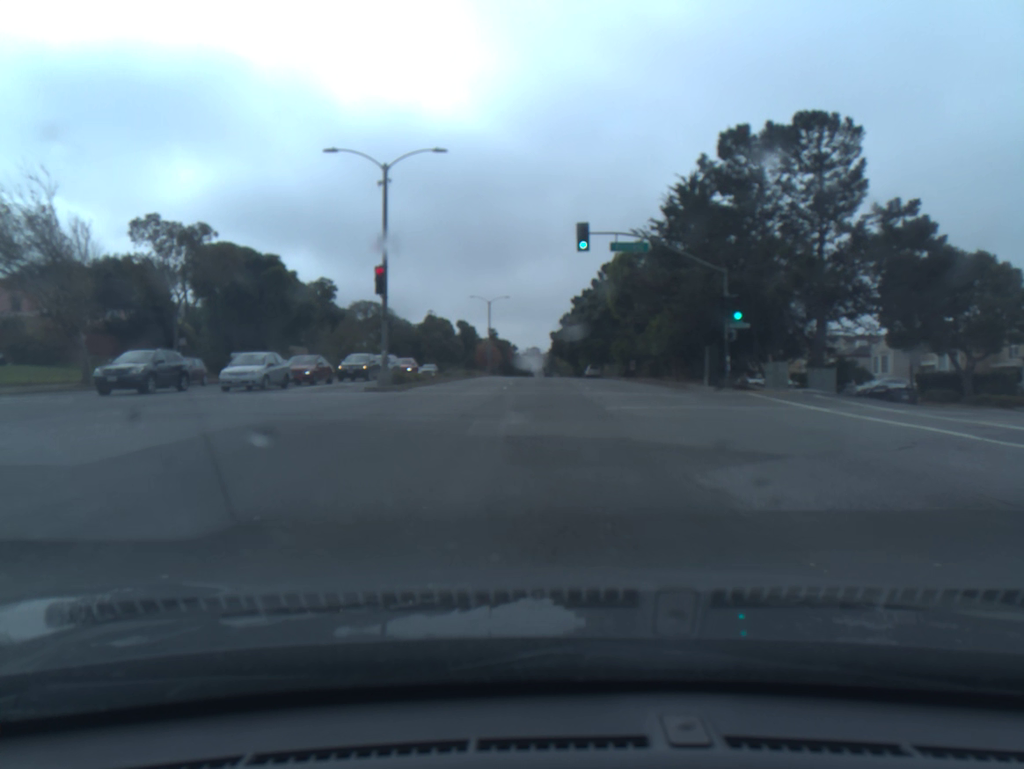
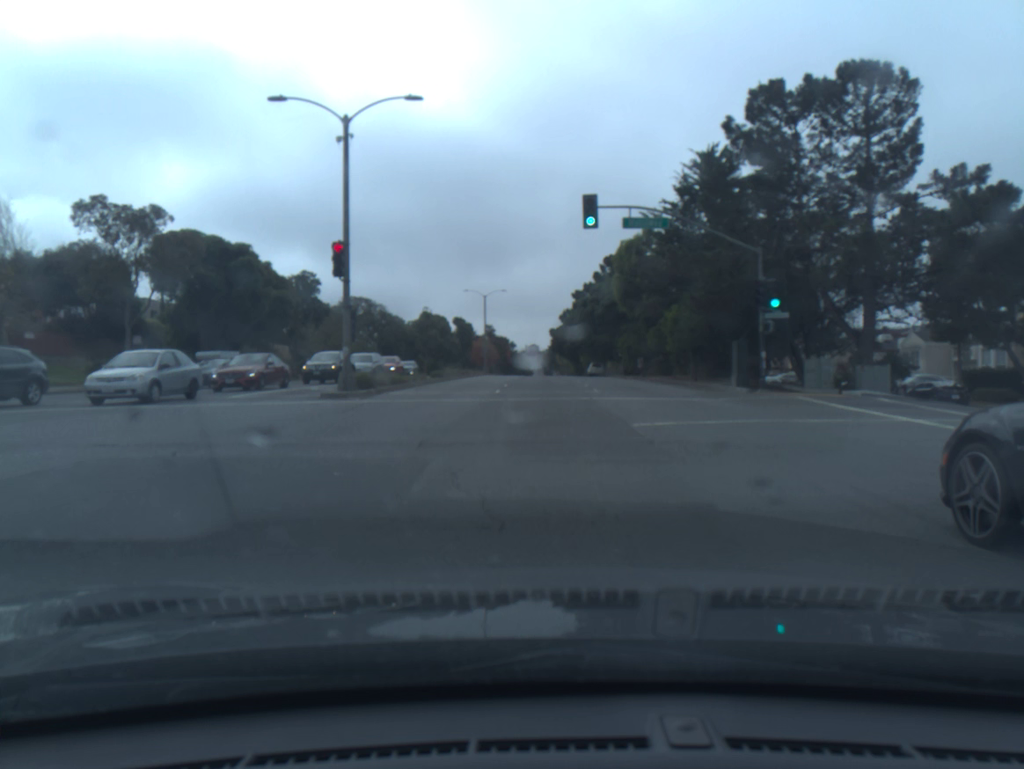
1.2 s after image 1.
(0.0, +5.6) m; +1°
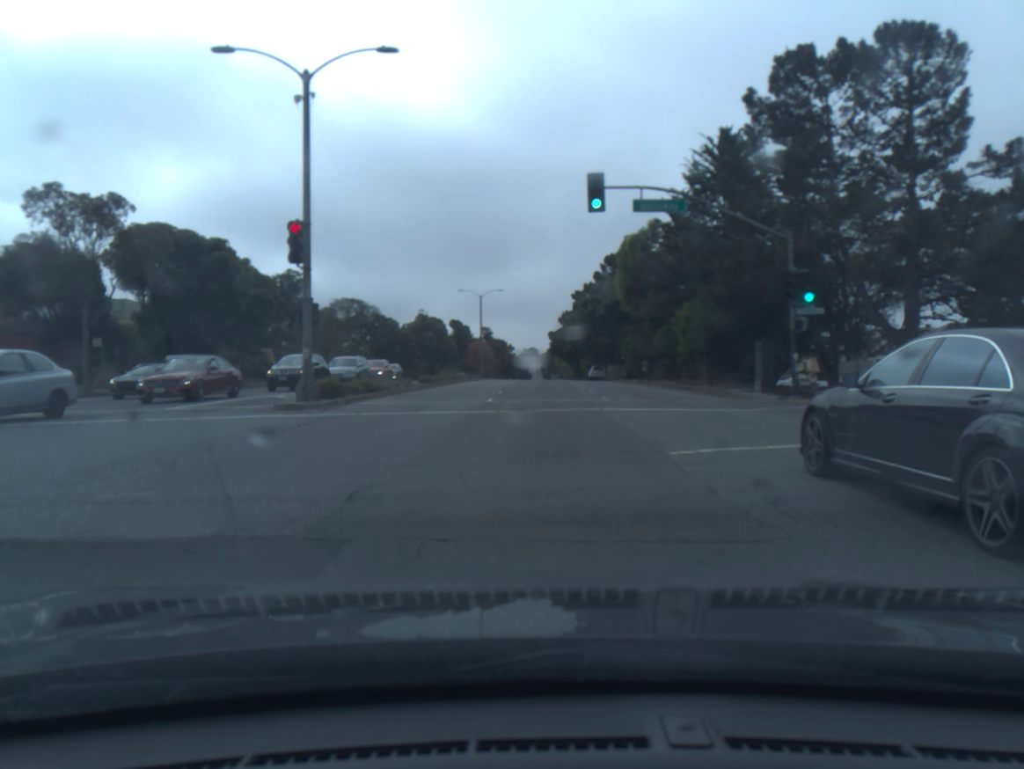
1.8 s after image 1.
(0.0, +3.9) m; 0°
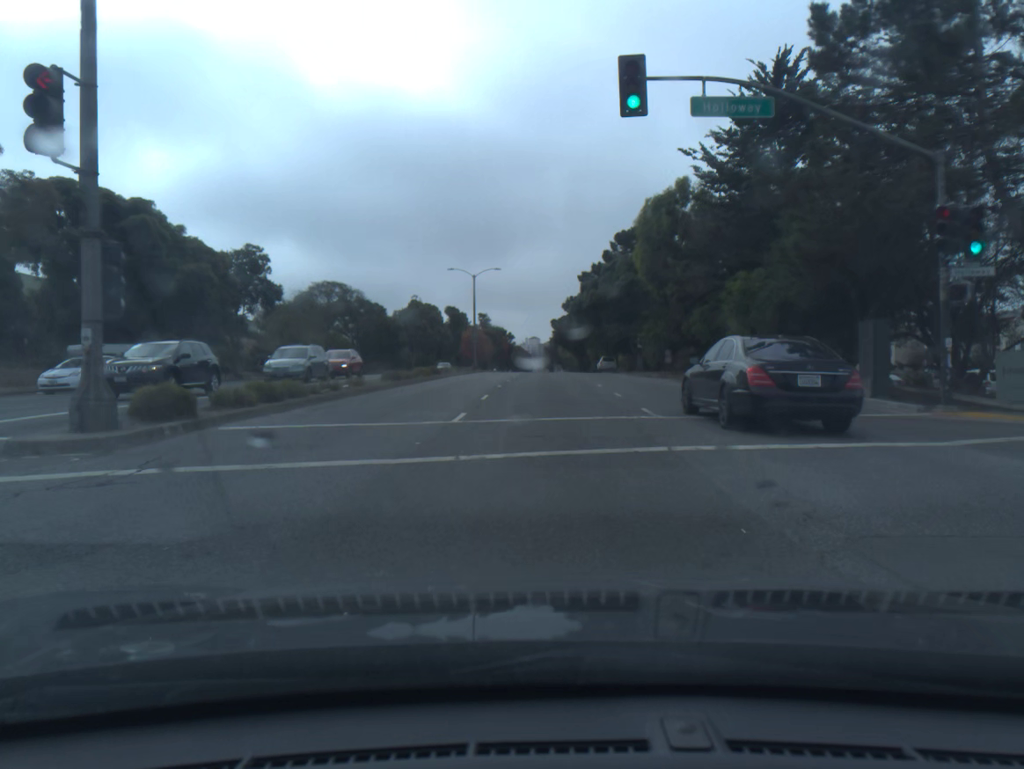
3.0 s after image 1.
(-0.1, +9.4) m; 0°
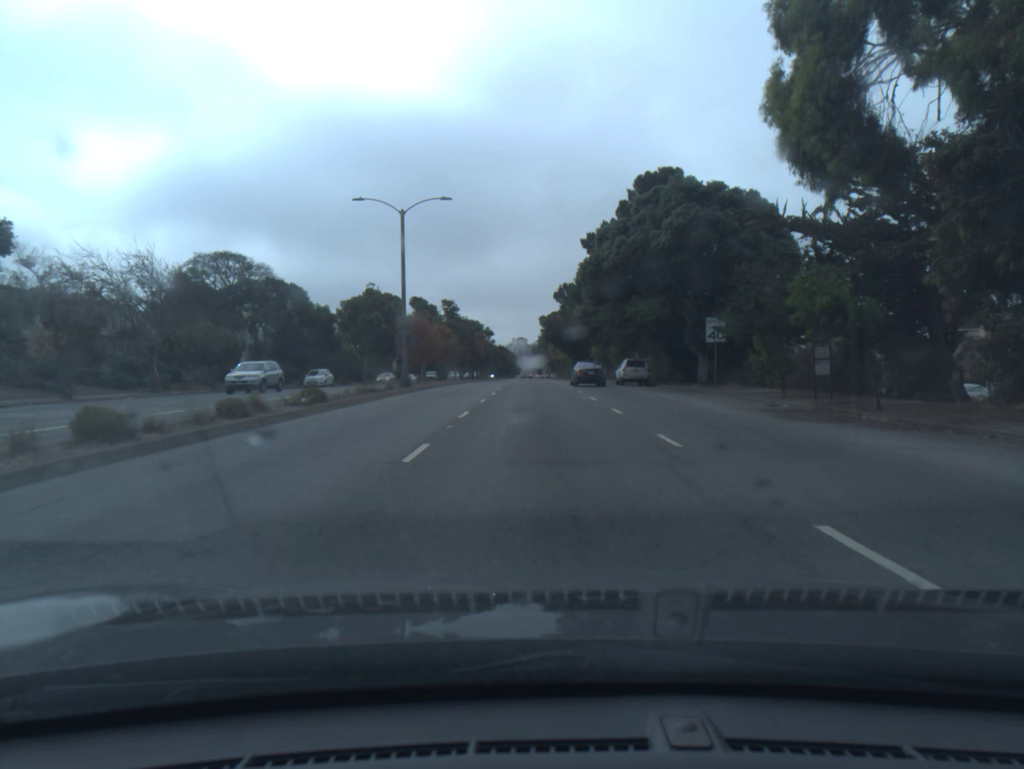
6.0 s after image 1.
(+0.2, +31.7) m; +1°
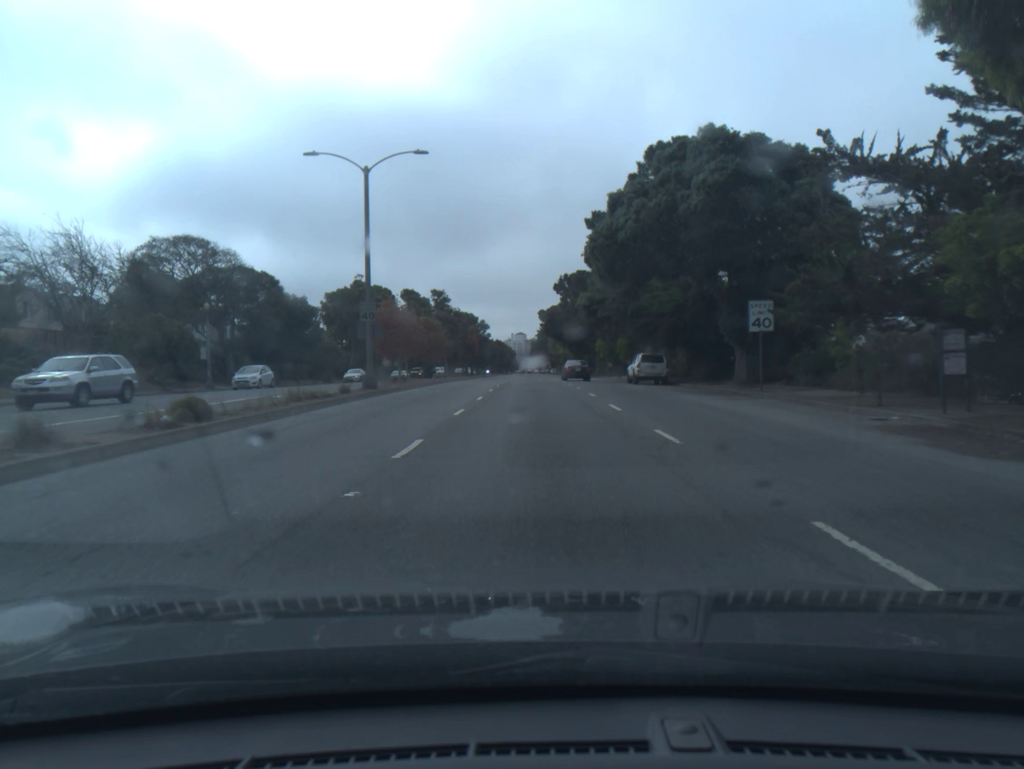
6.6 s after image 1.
(0.0, +7.4) m; 0°
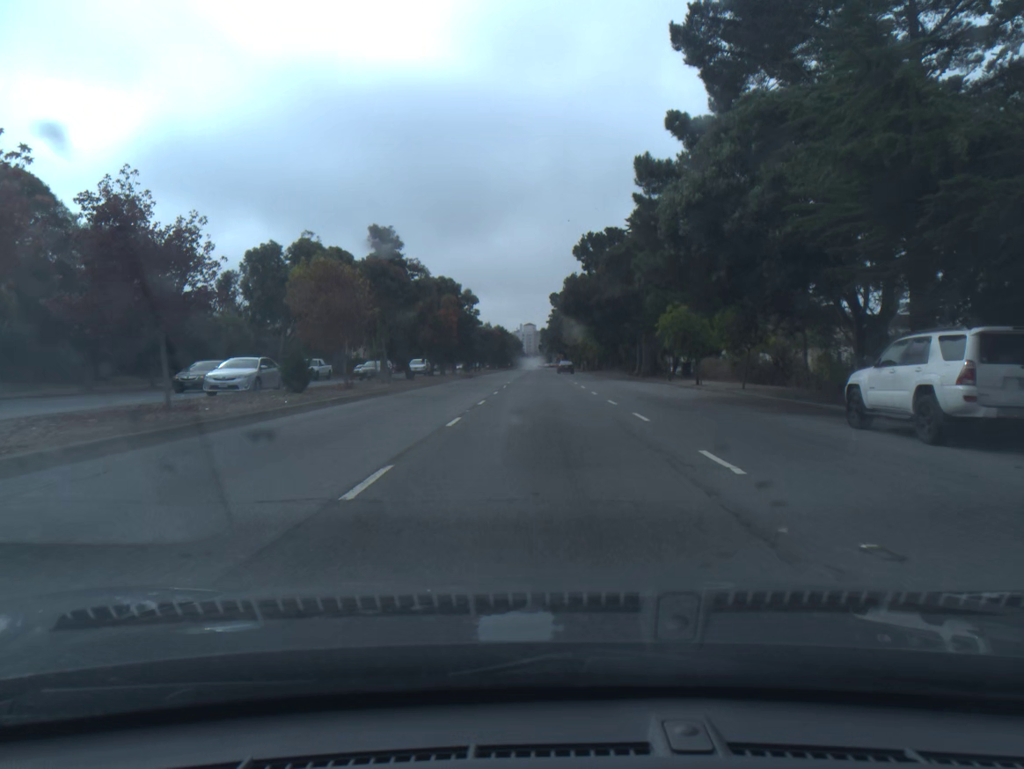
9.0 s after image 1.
(-0.3, +32.1) m; -1°
